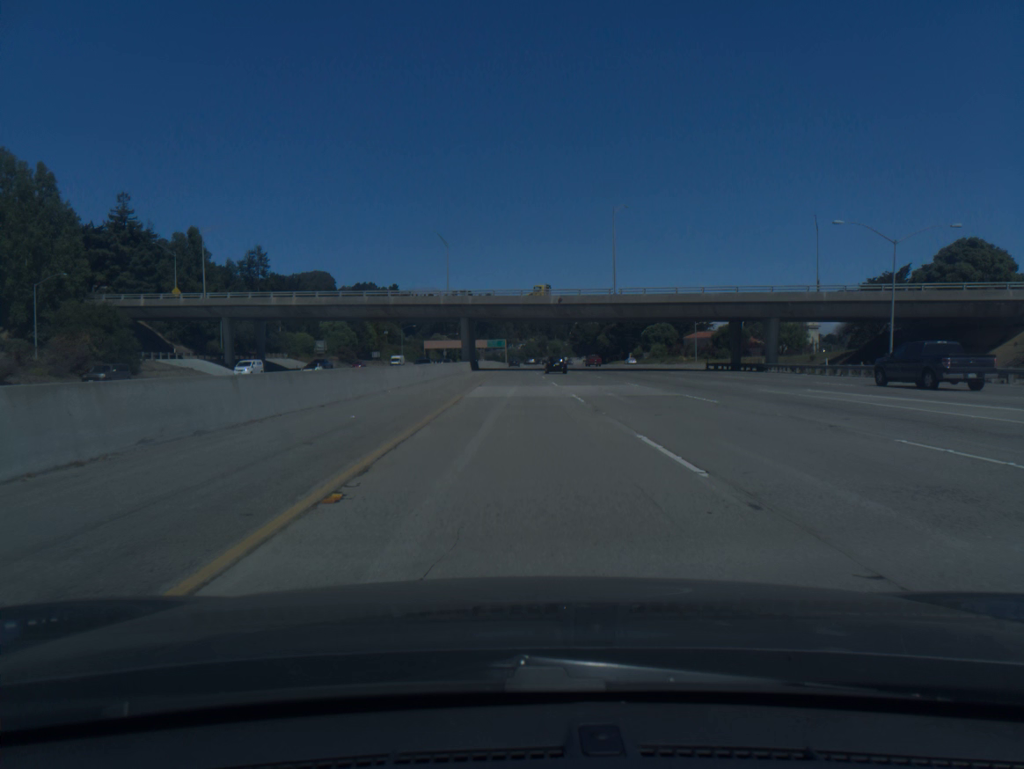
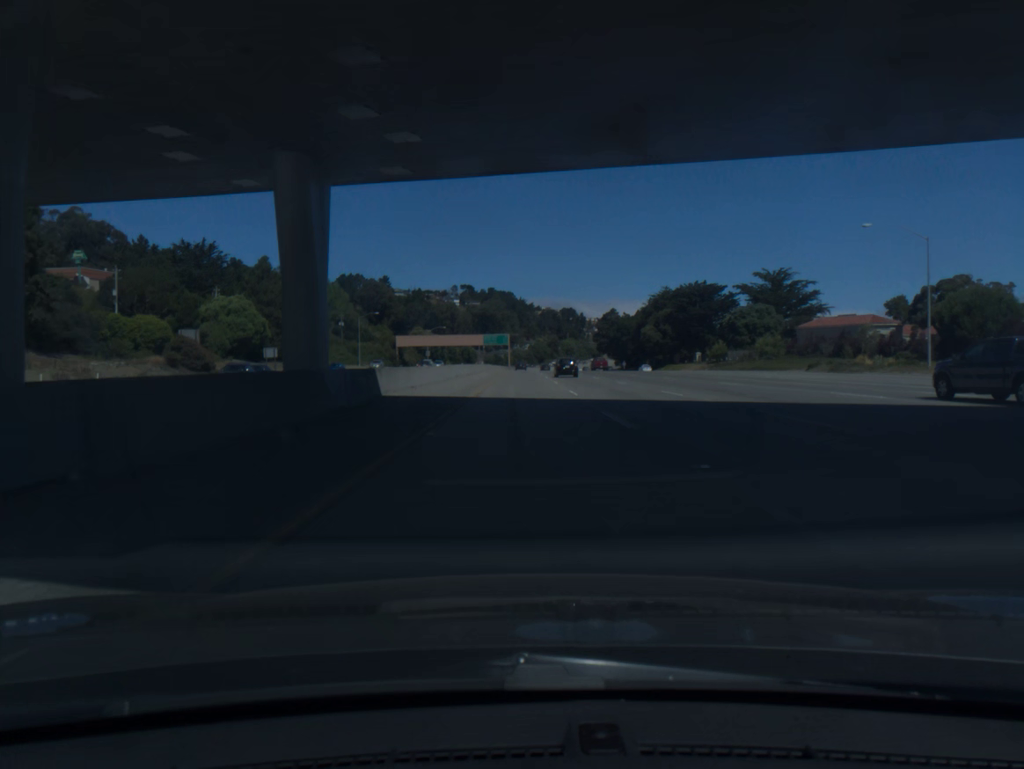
(-0.3, +80.1) m; 0°
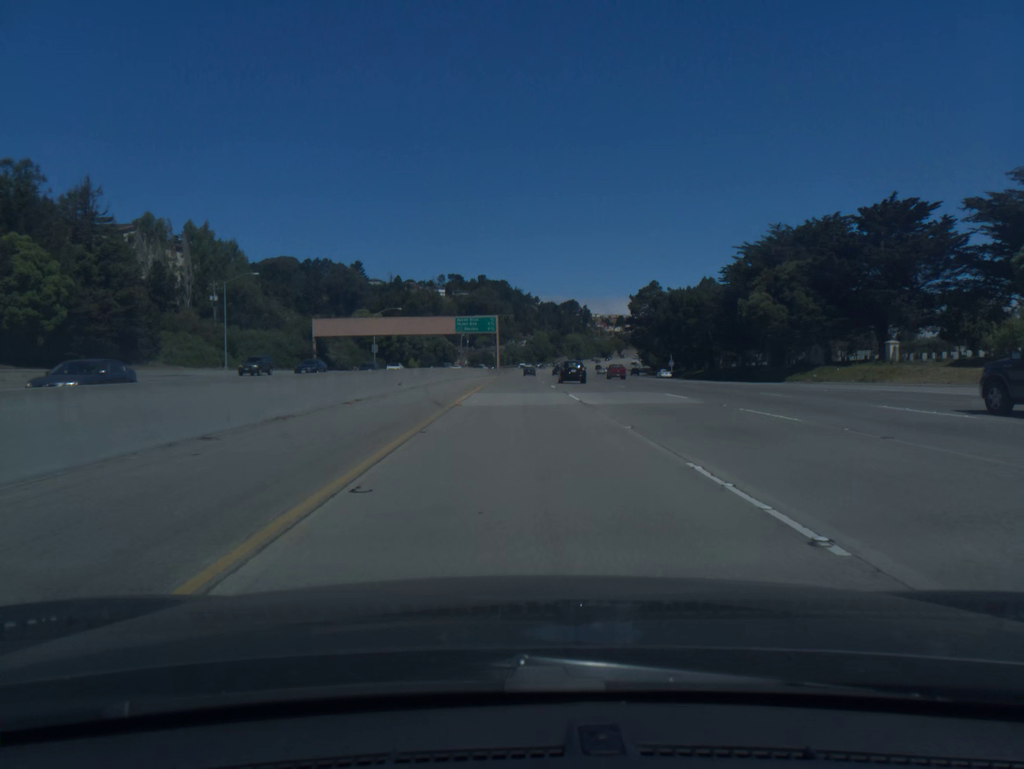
(+0.2, +80.7) m; 0°
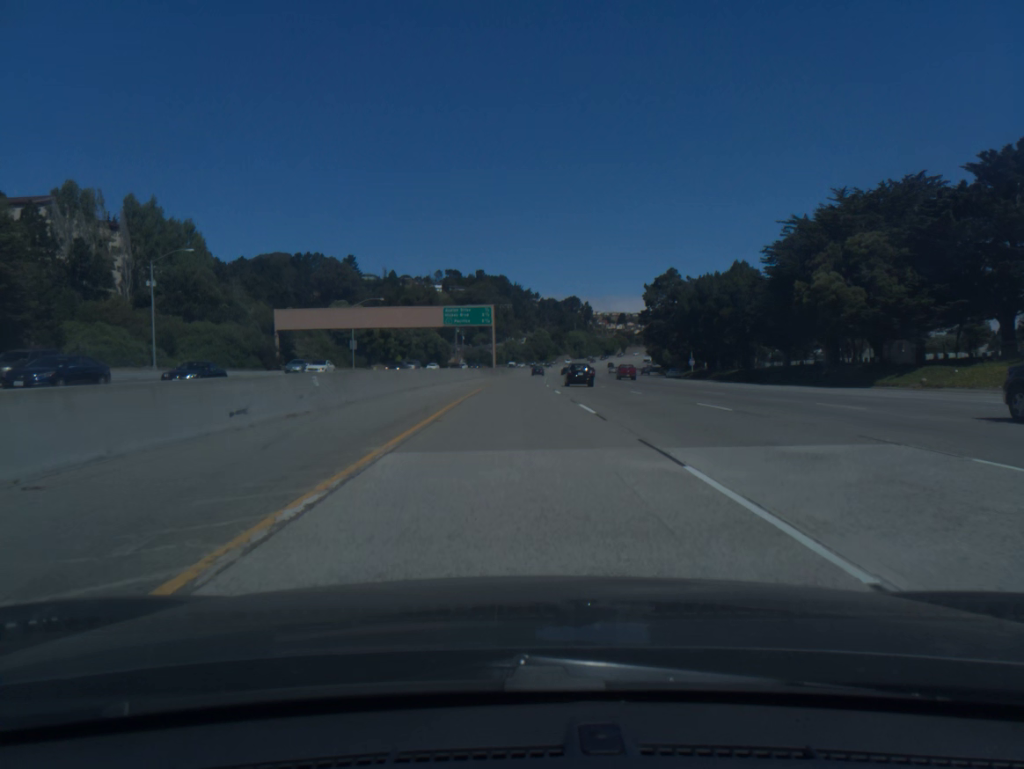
(0.0, +20.2) m; 0°
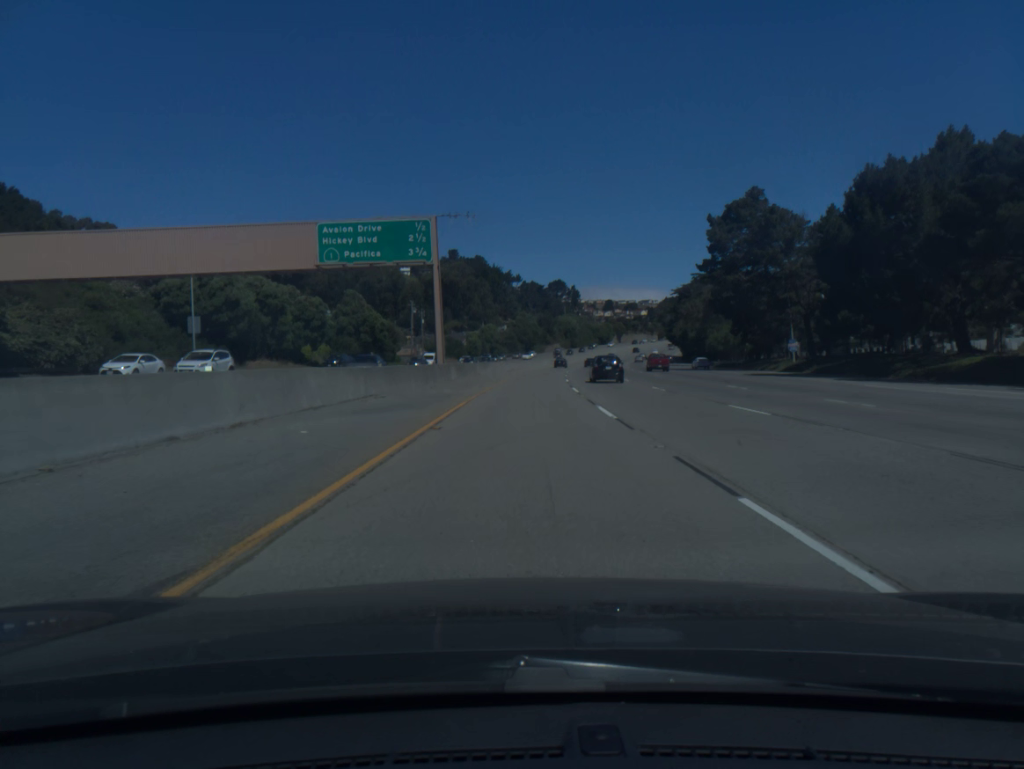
(+0.2, +60.8) m; +1°
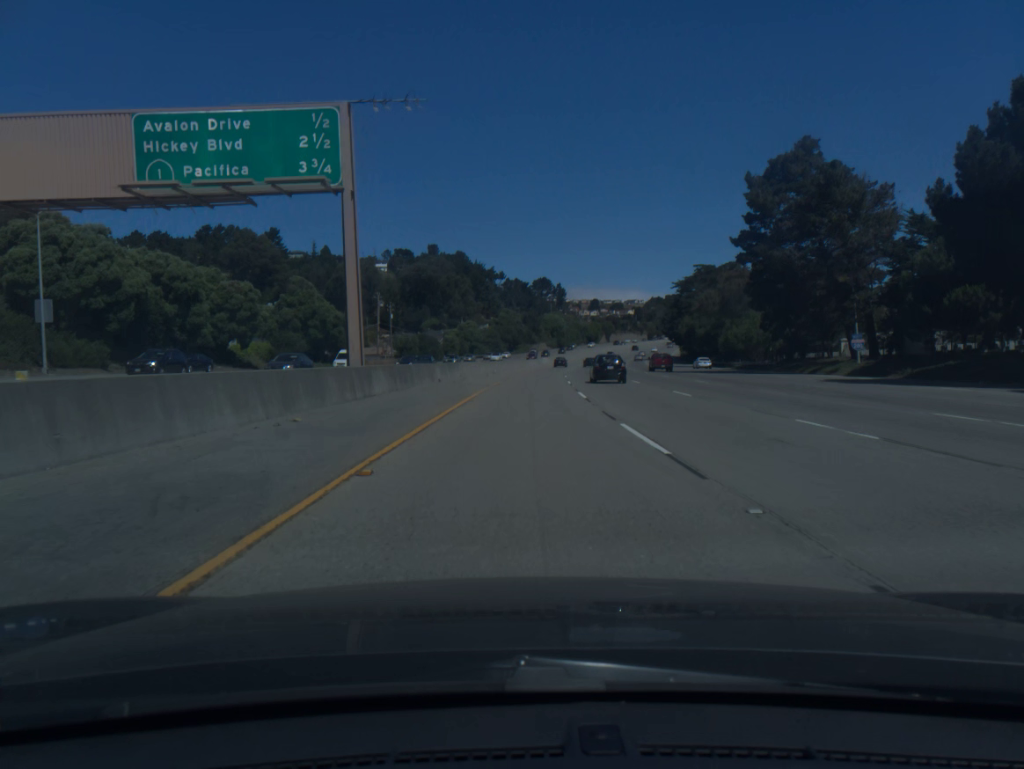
(+0.2, +20.3) m; +1°
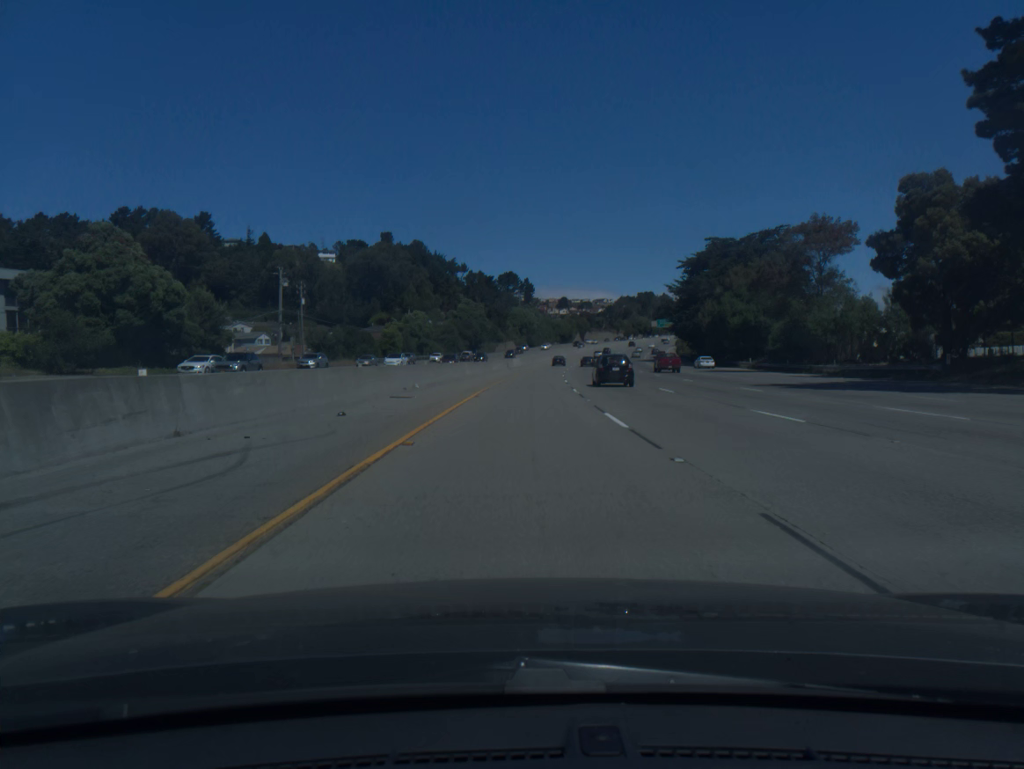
(+0.9, +40.7) m; +2°
